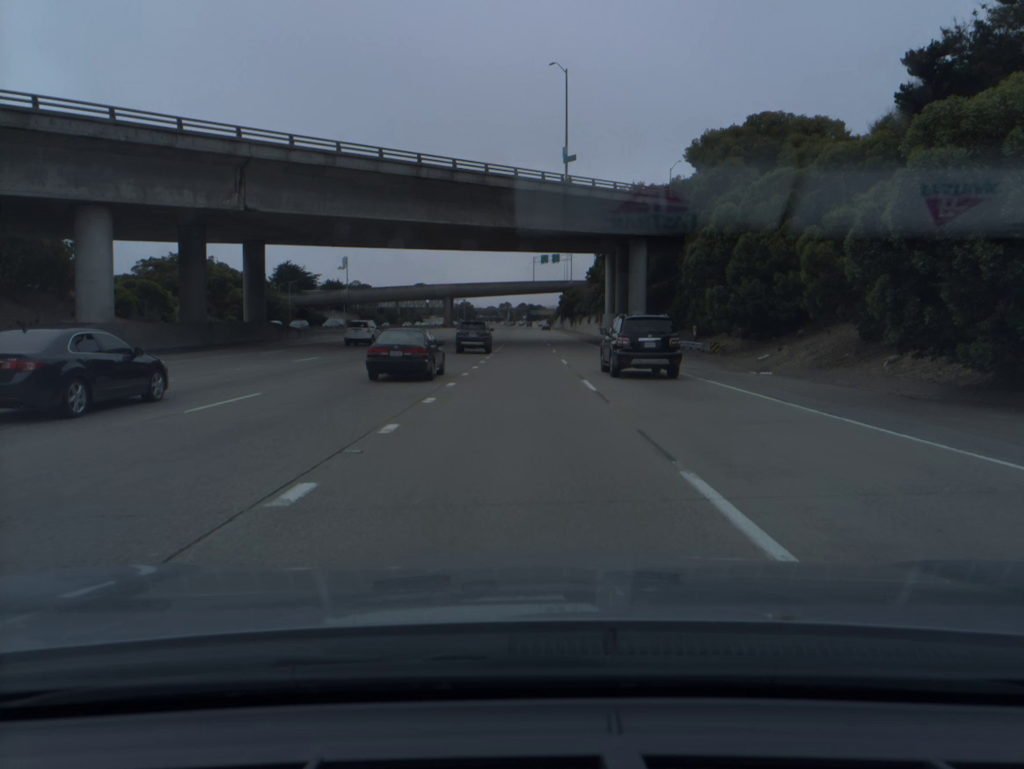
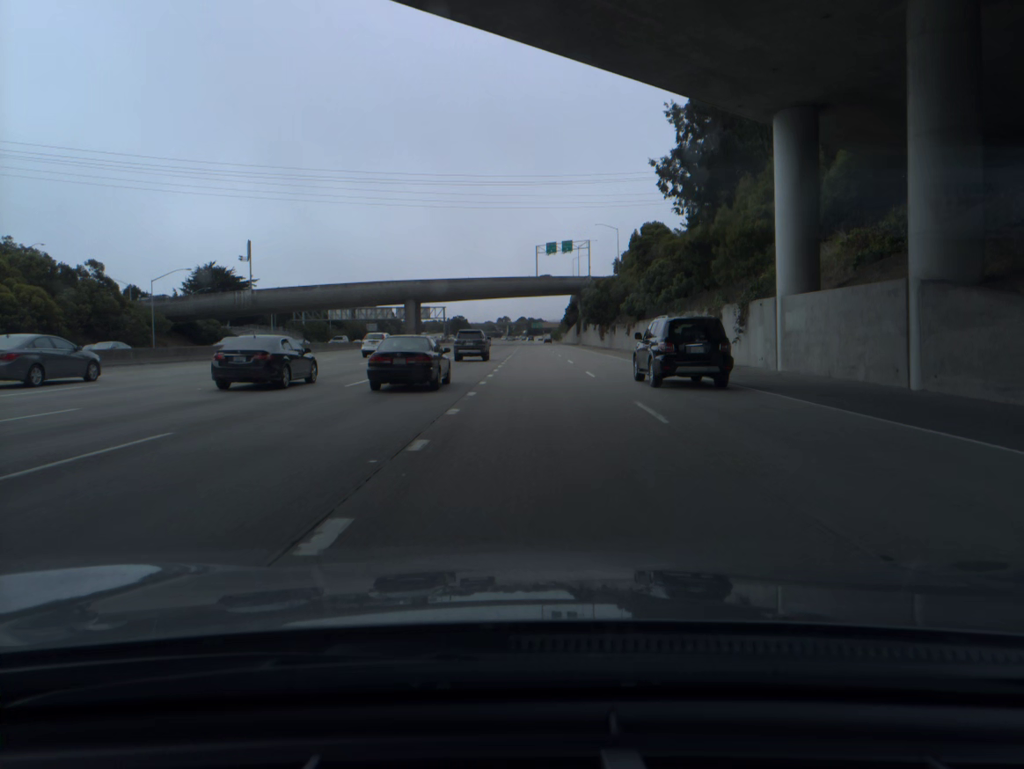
(-0.1, +64.1) m; 0°
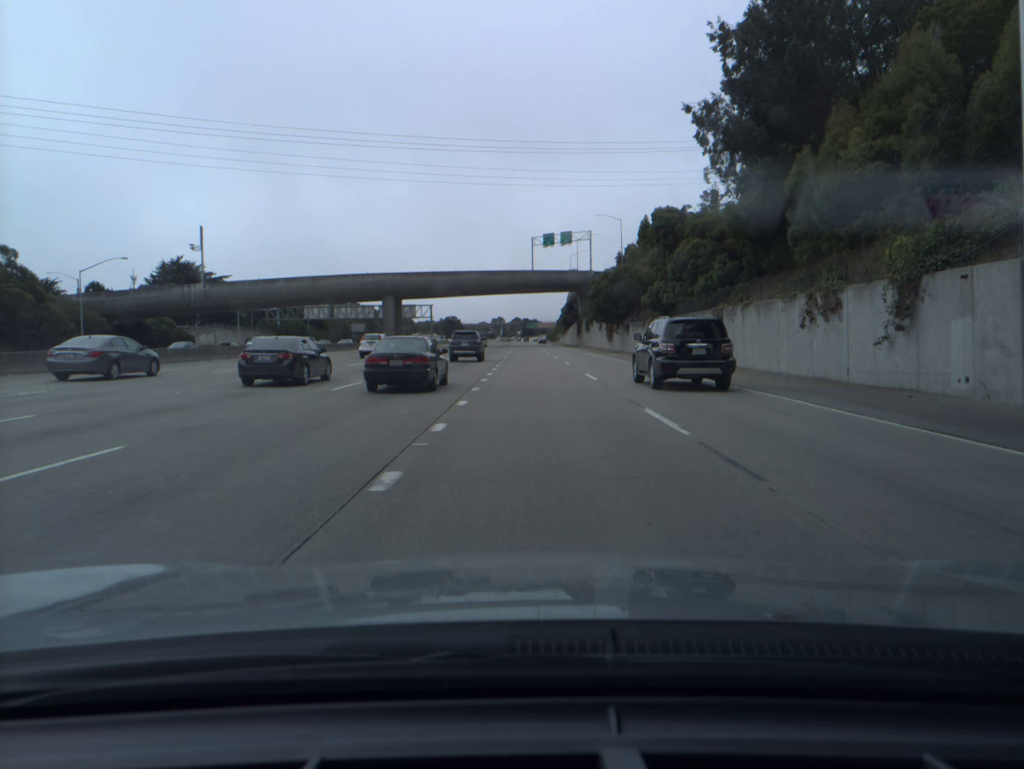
(0.0, +15.9) m; 0°
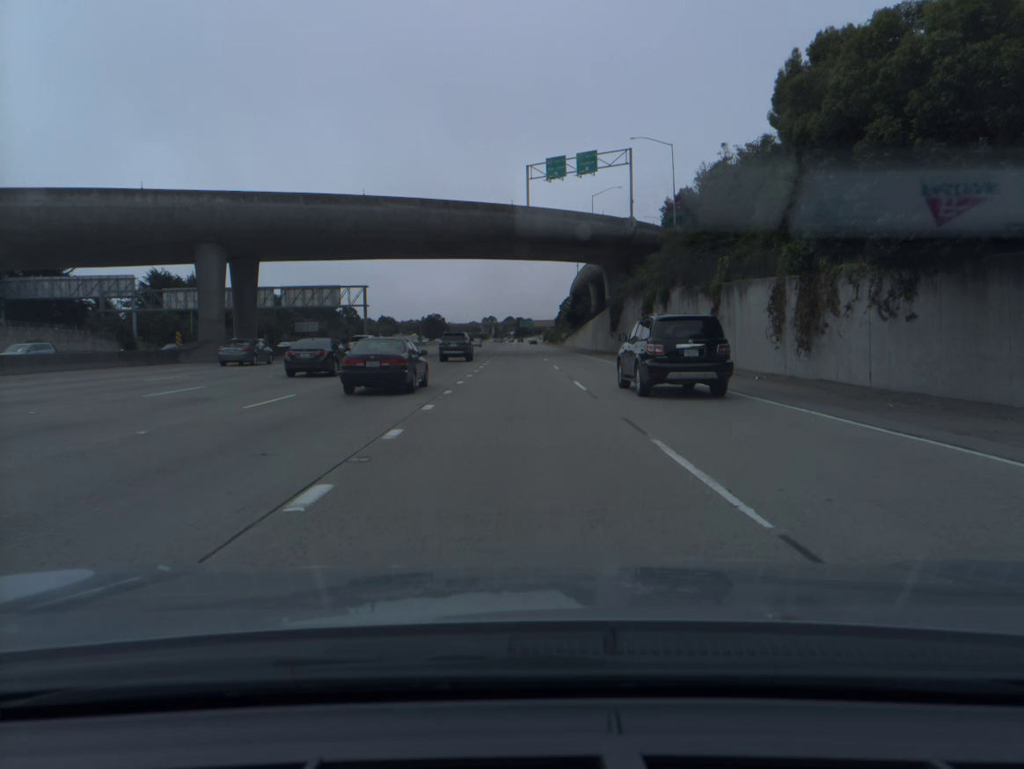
(+0.6, +63.4) m; +1°
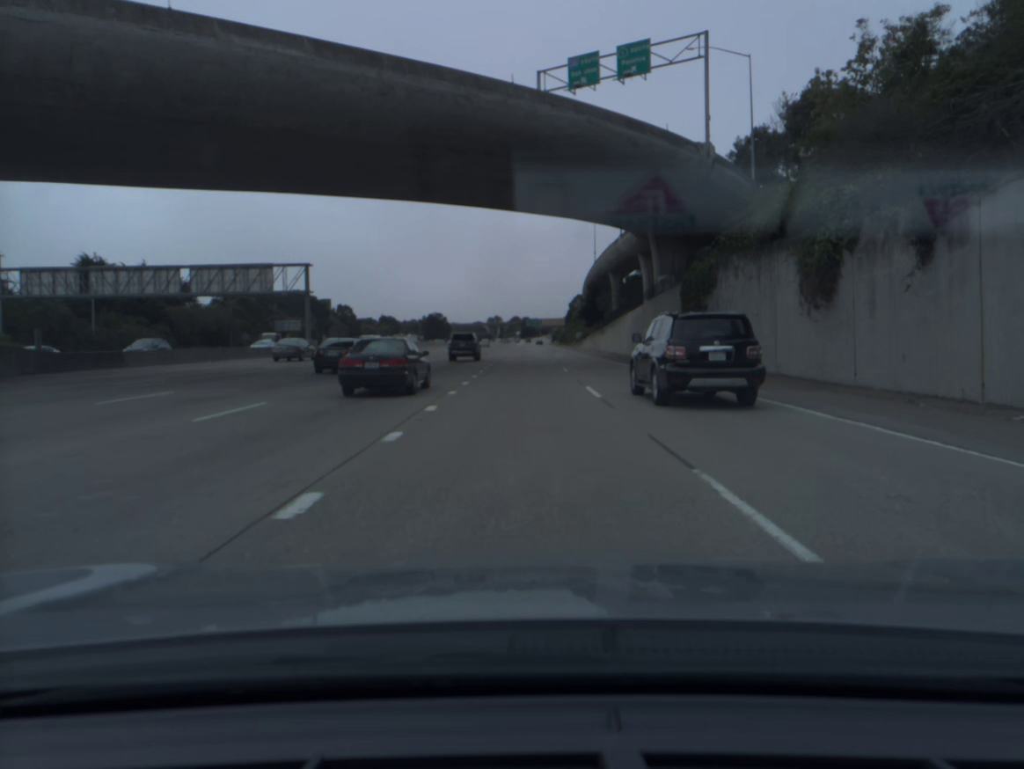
(-0.1, +31.9) m; 0°
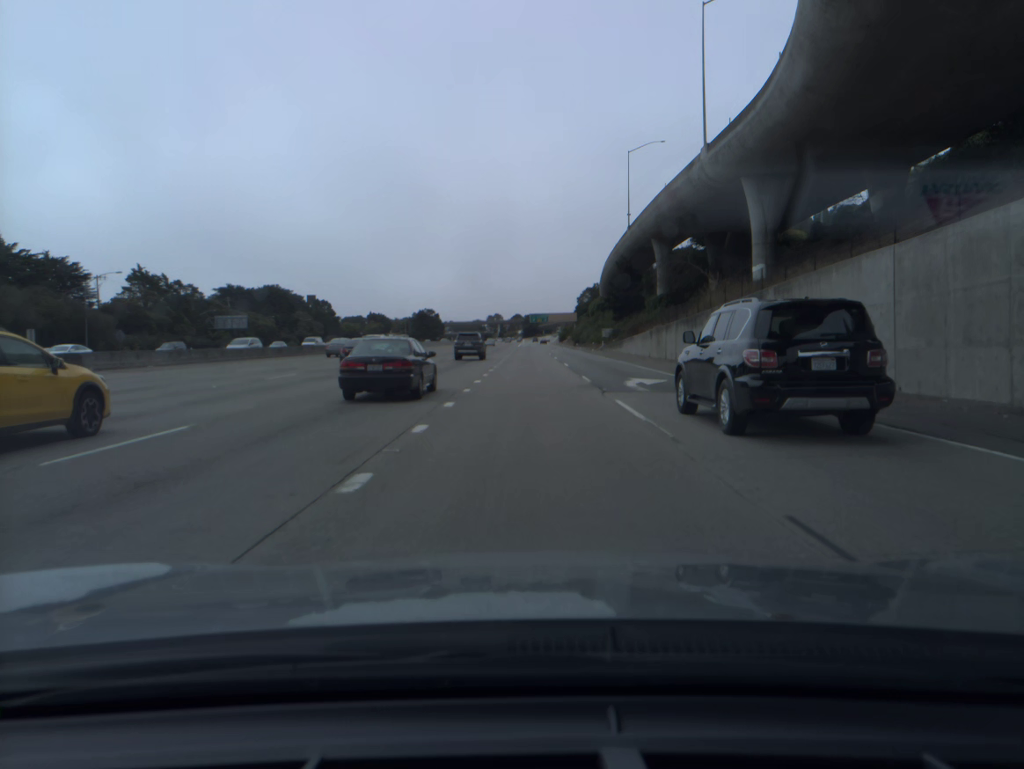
(-0.1, +48.3) m; 0°
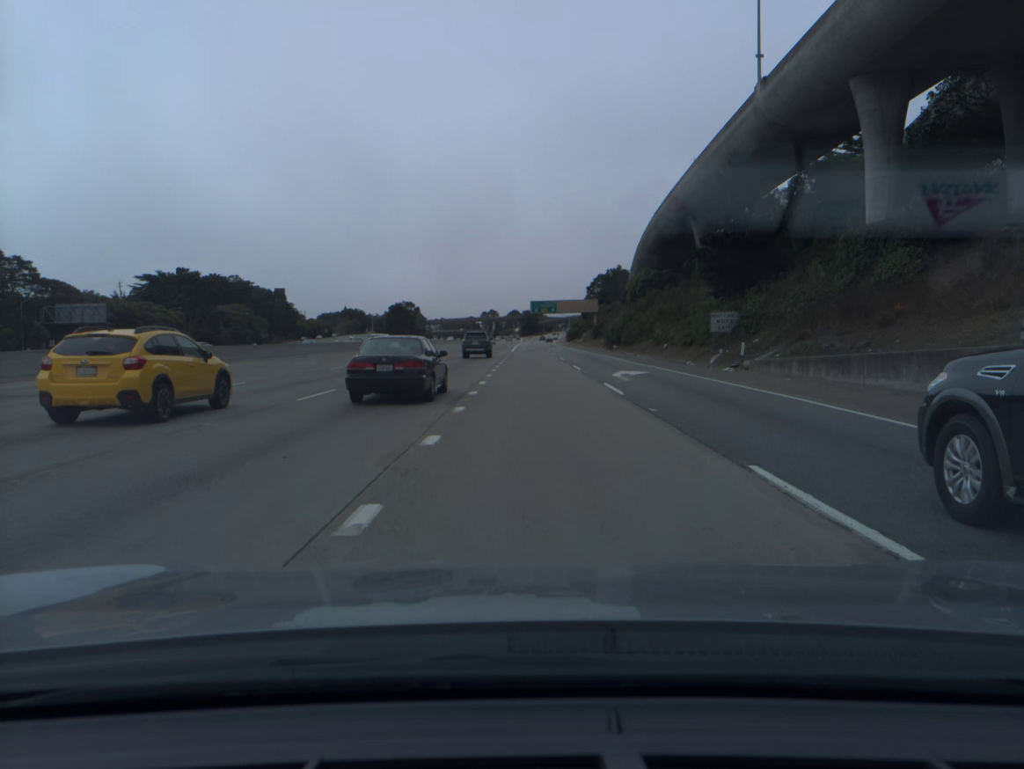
(0.0, +64.4) m; 0°
